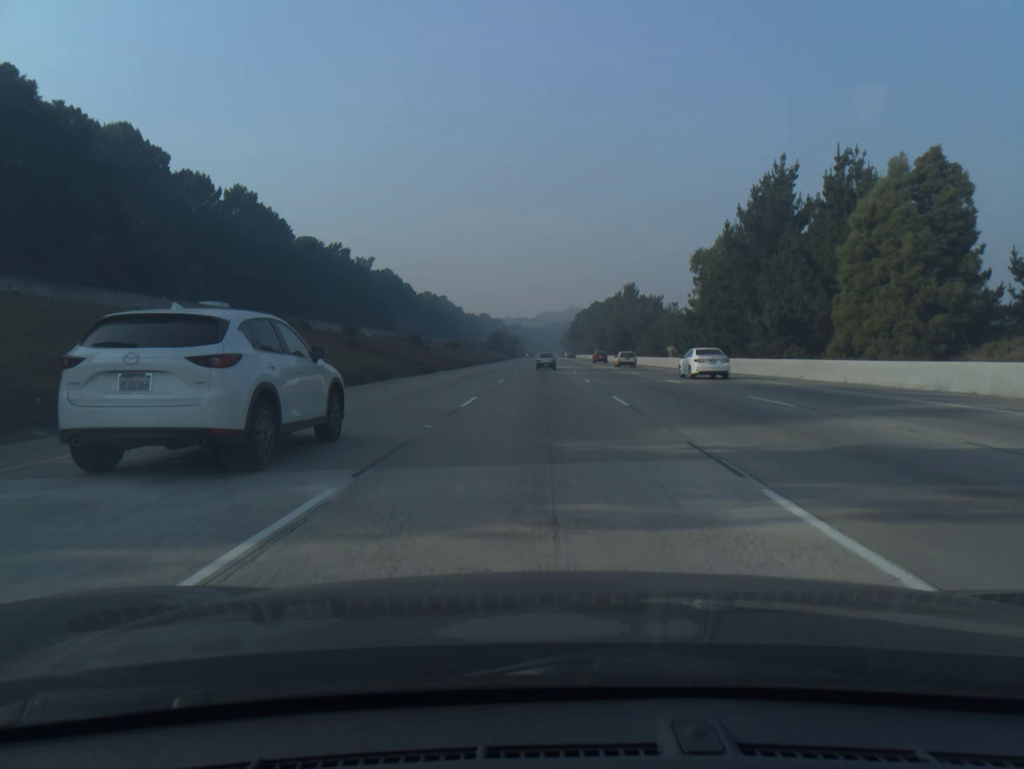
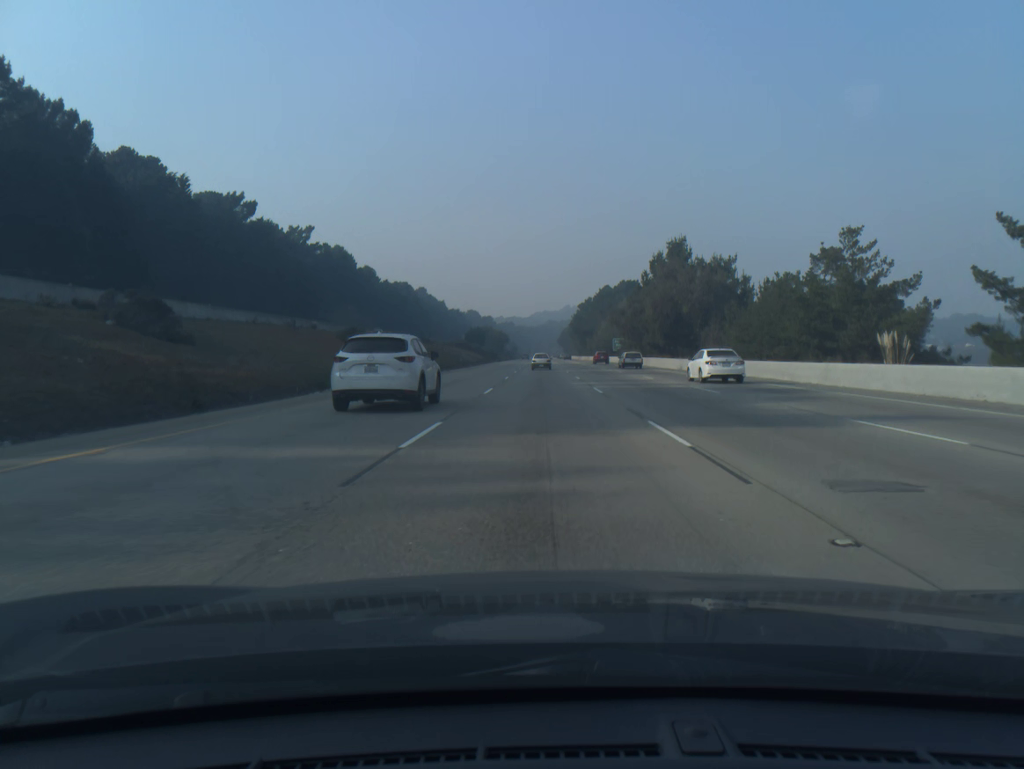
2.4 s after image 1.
(+0.2, +65.9) m; 0°
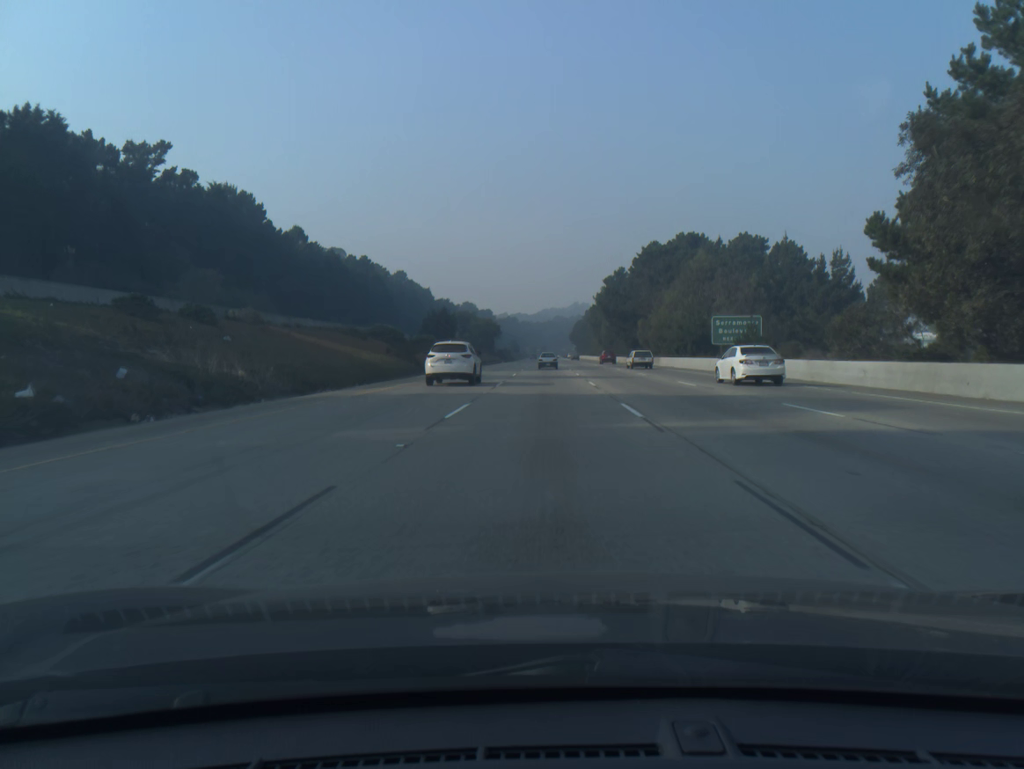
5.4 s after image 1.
(-0.1, +82.9) m; 0°
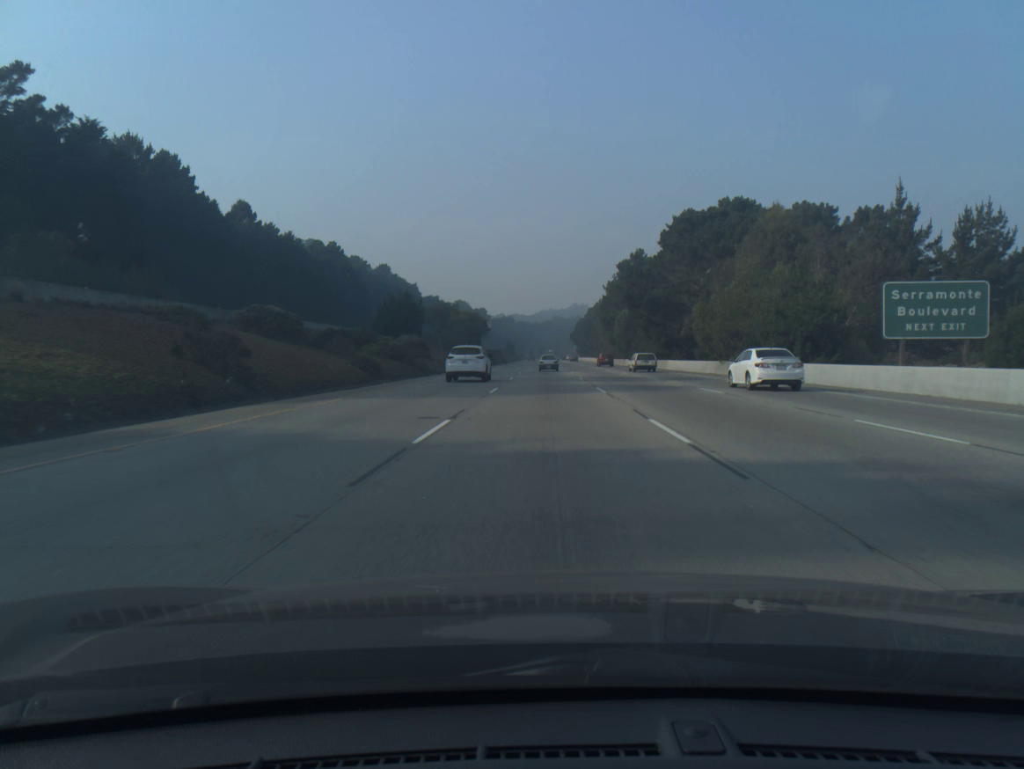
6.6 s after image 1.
(0.0, +33.3) m; 0°
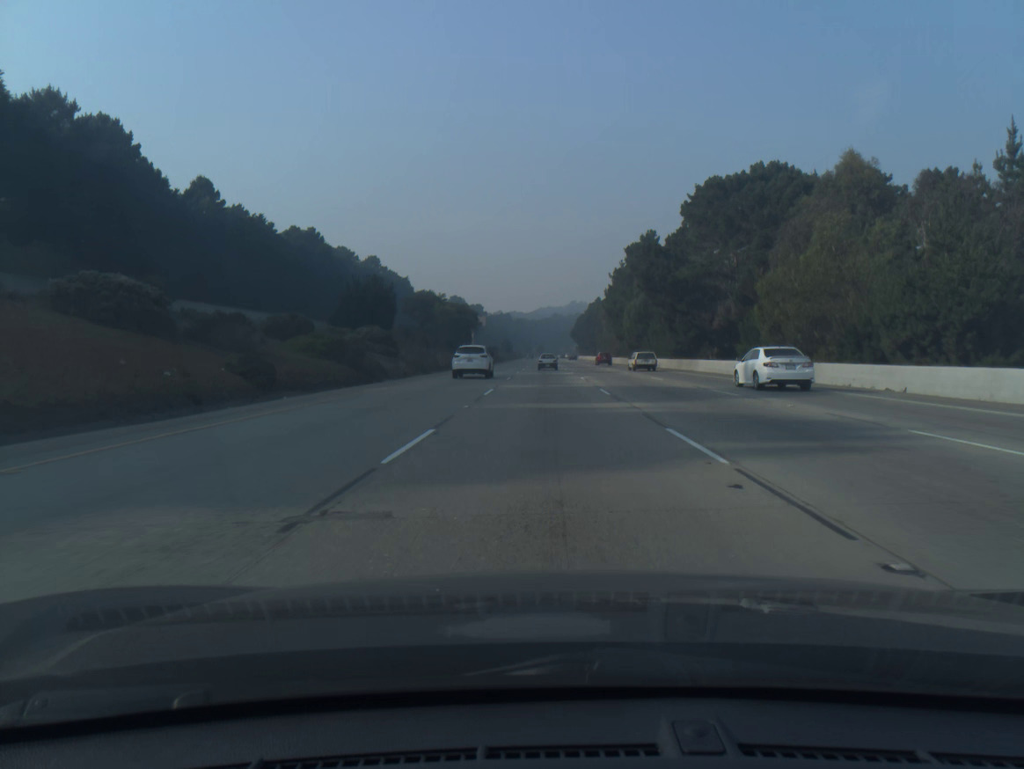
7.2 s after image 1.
(0.0, +16.7) m; 0°
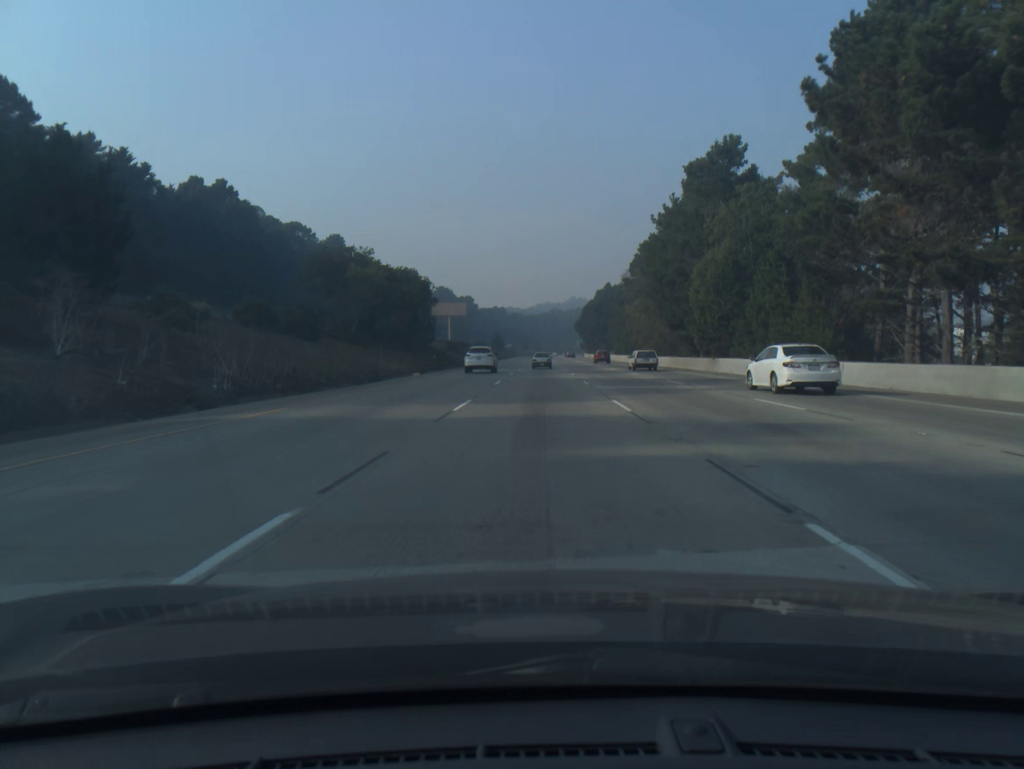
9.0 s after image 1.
(+0.1, +50.2) m; 0°
